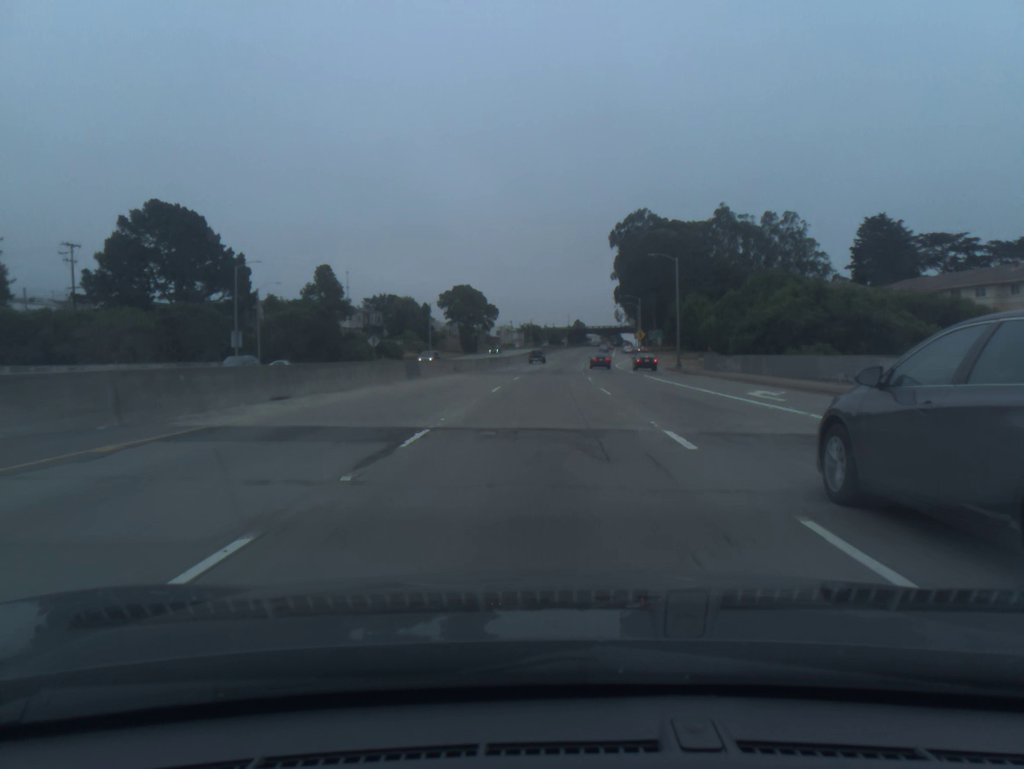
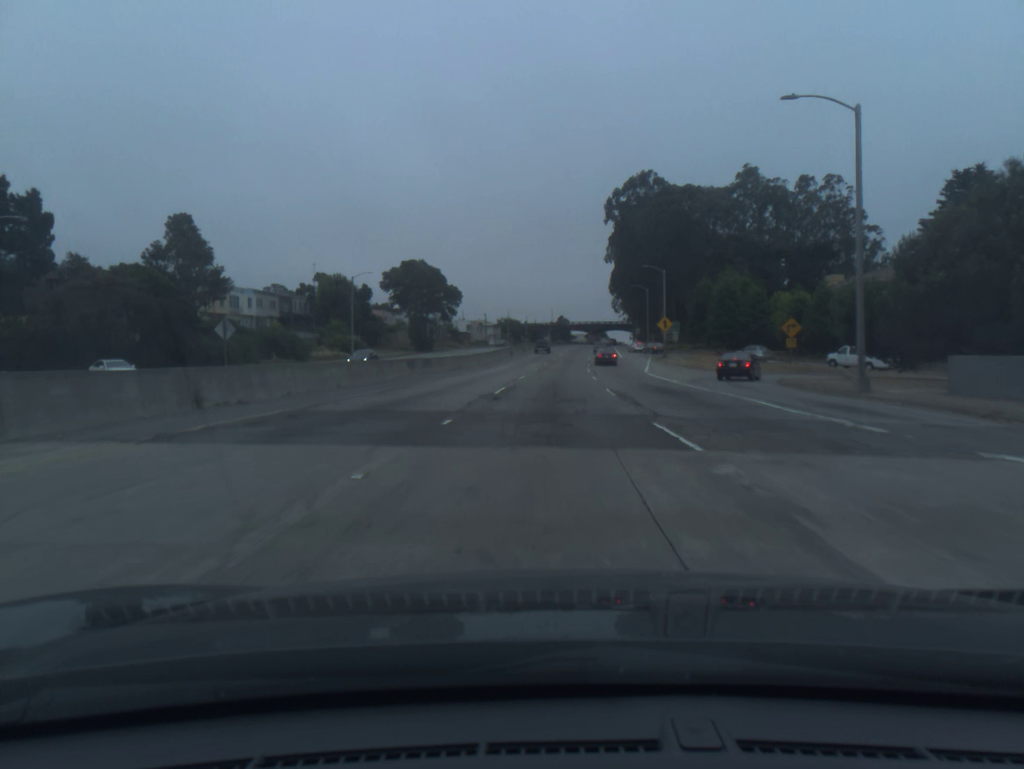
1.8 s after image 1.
(+0.4, +40.1) m; +1°
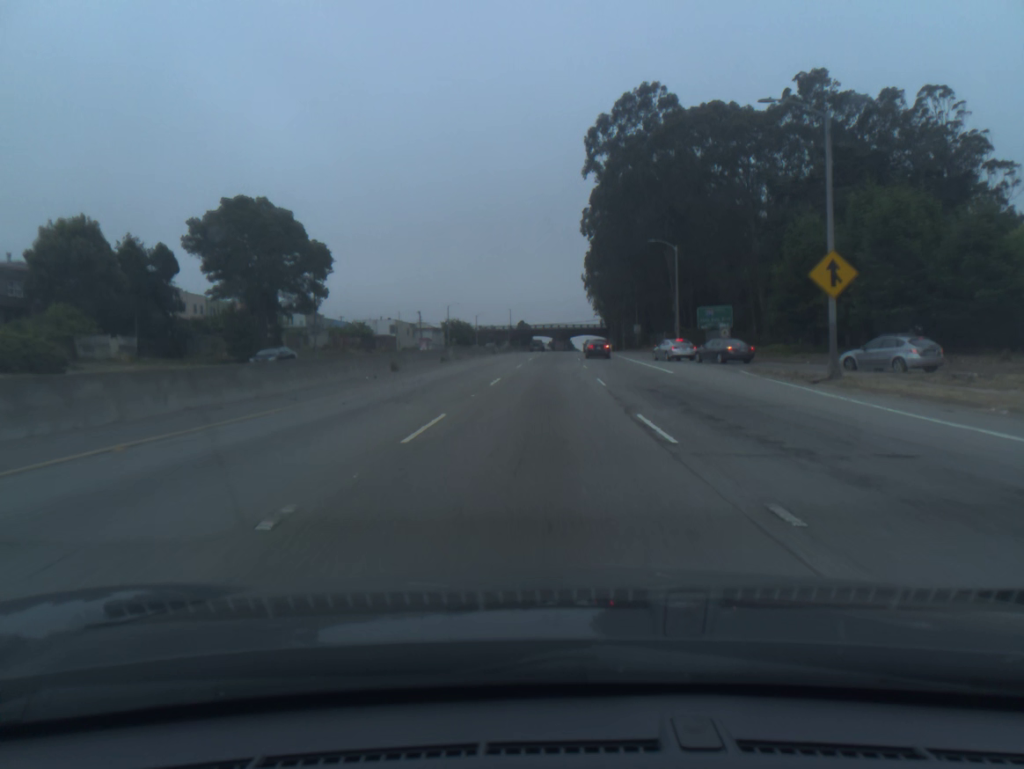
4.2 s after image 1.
(+1.5, +55.6) m; +3°
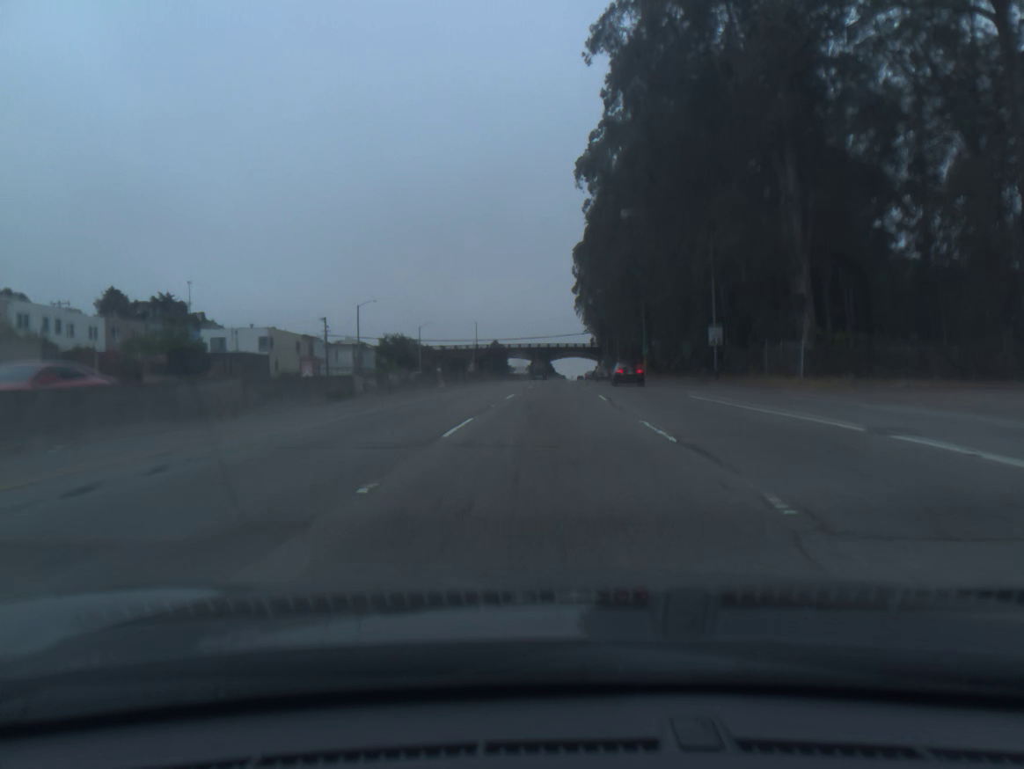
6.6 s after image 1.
(+0.7, +57.7) m; +2°
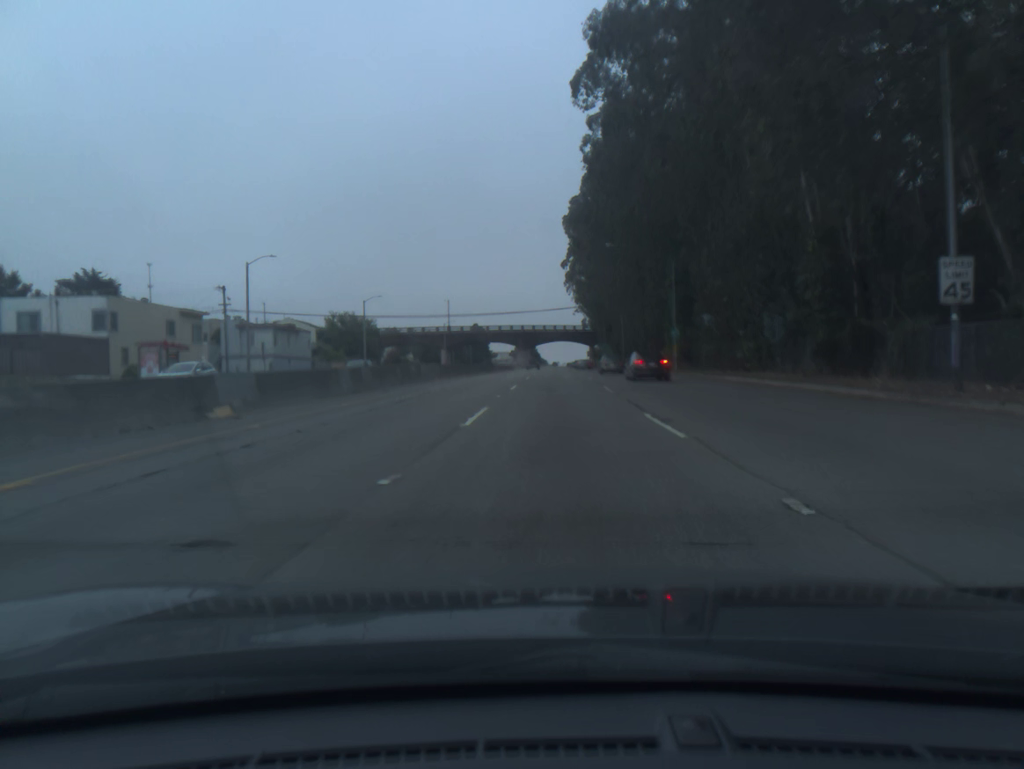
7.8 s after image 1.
(+0.2, +29.4) m; +1°
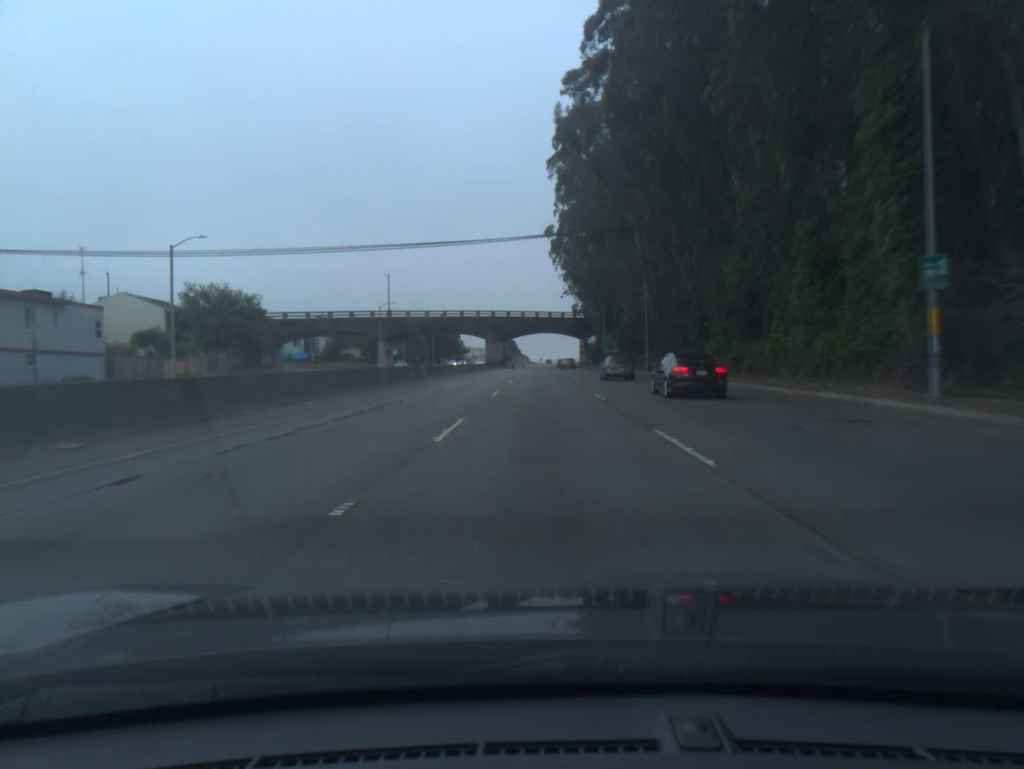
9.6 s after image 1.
(+0.6, +45.4) m; +1°
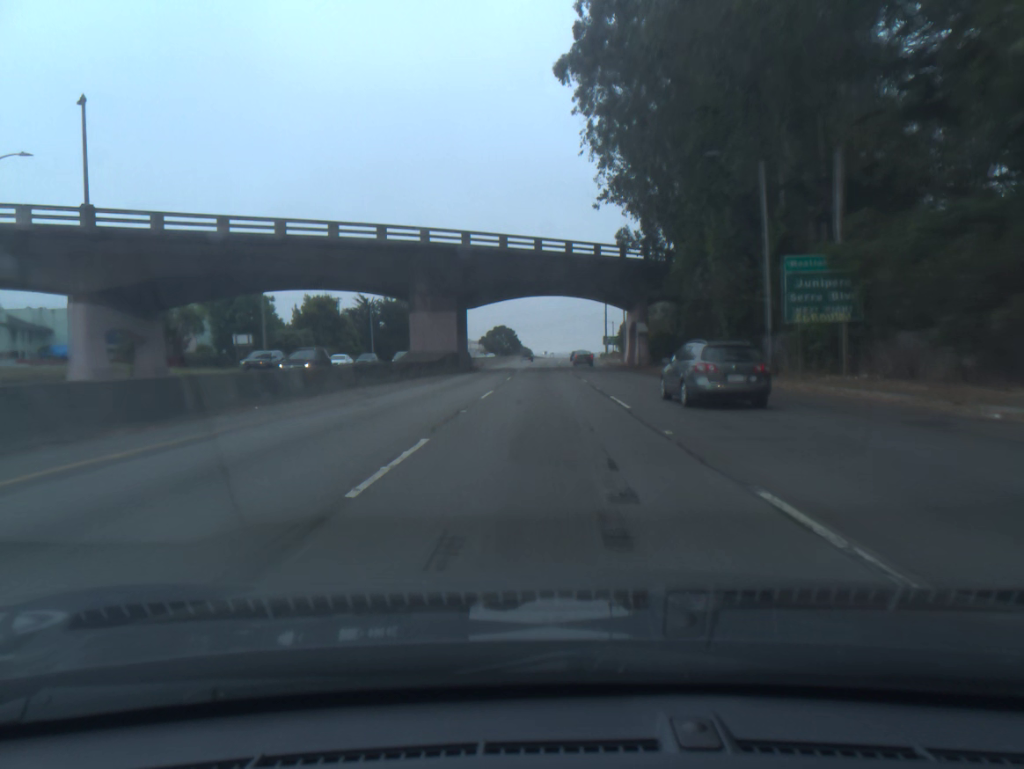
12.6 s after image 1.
(-0.4, +79.2) m; 0°
